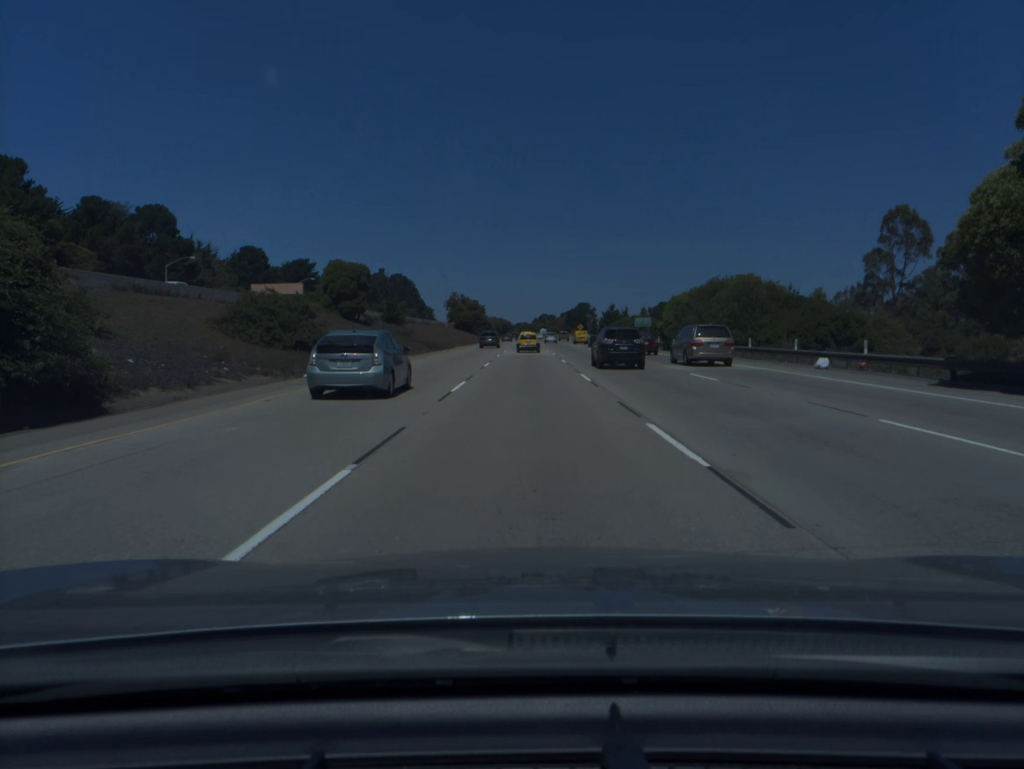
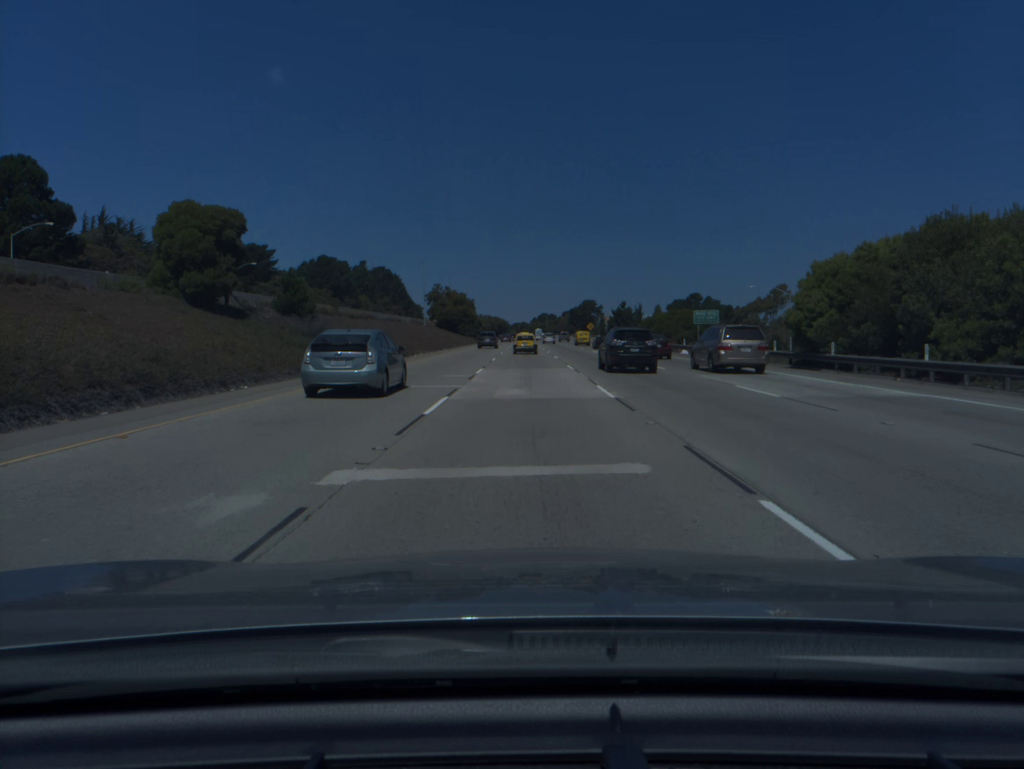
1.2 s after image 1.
(0.0, +34.9) m; 0°
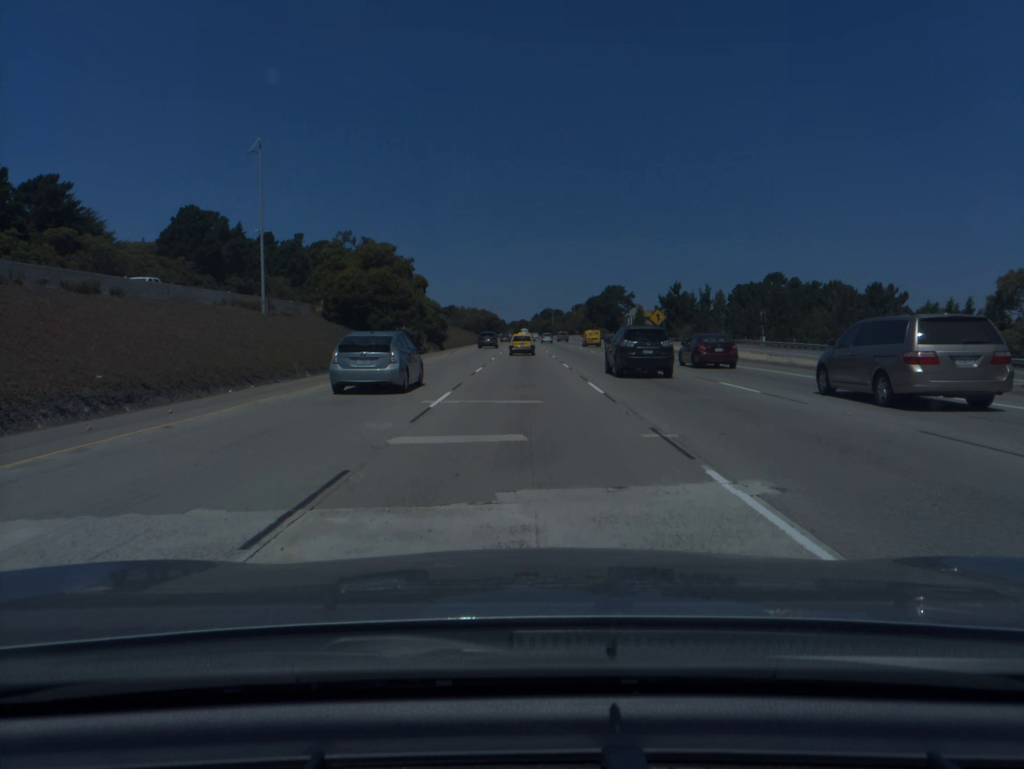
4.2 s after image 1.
(+0.1, +86.1) m; 0°
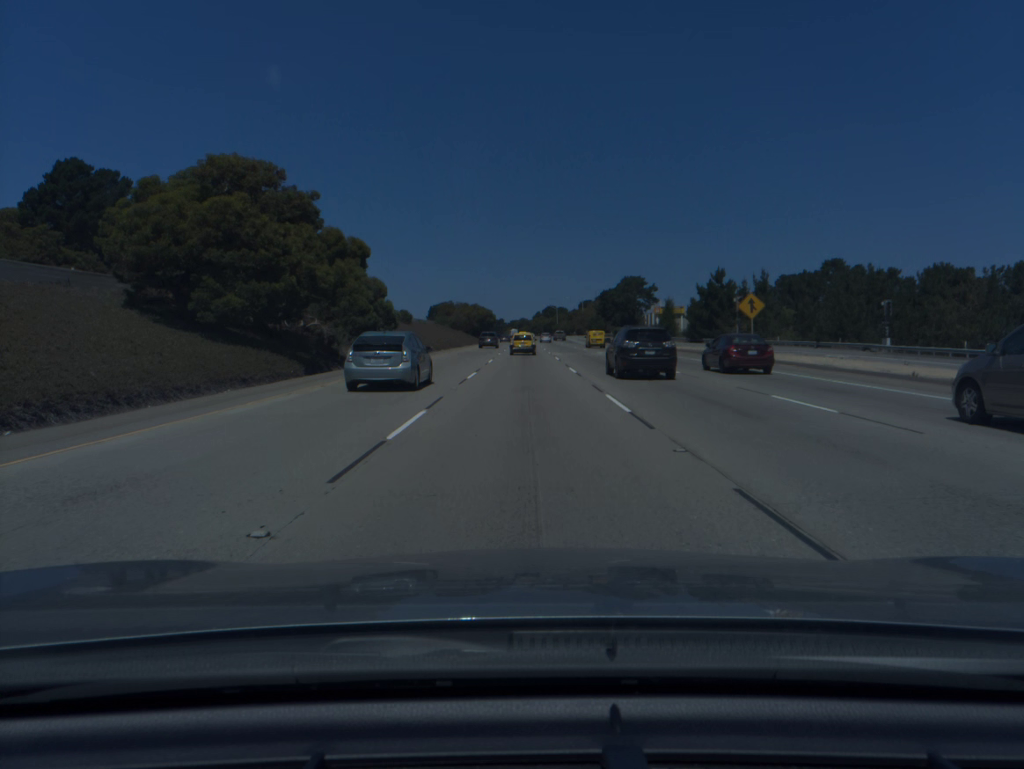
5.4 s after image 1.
(0.0, +34.0) m; 0°
